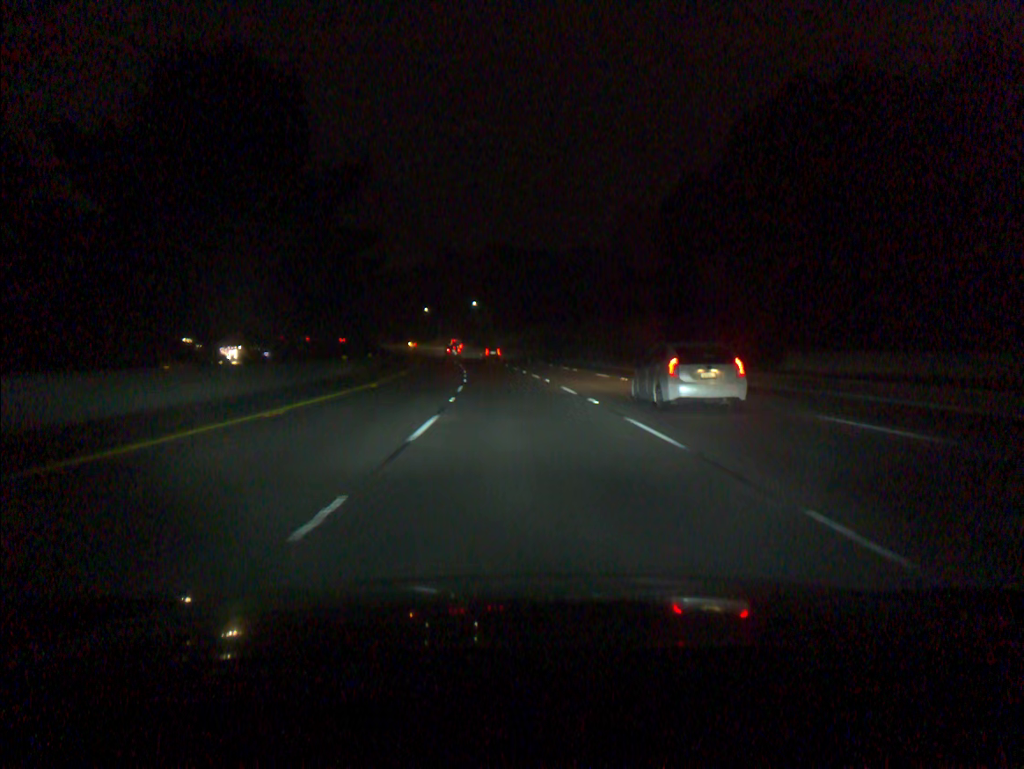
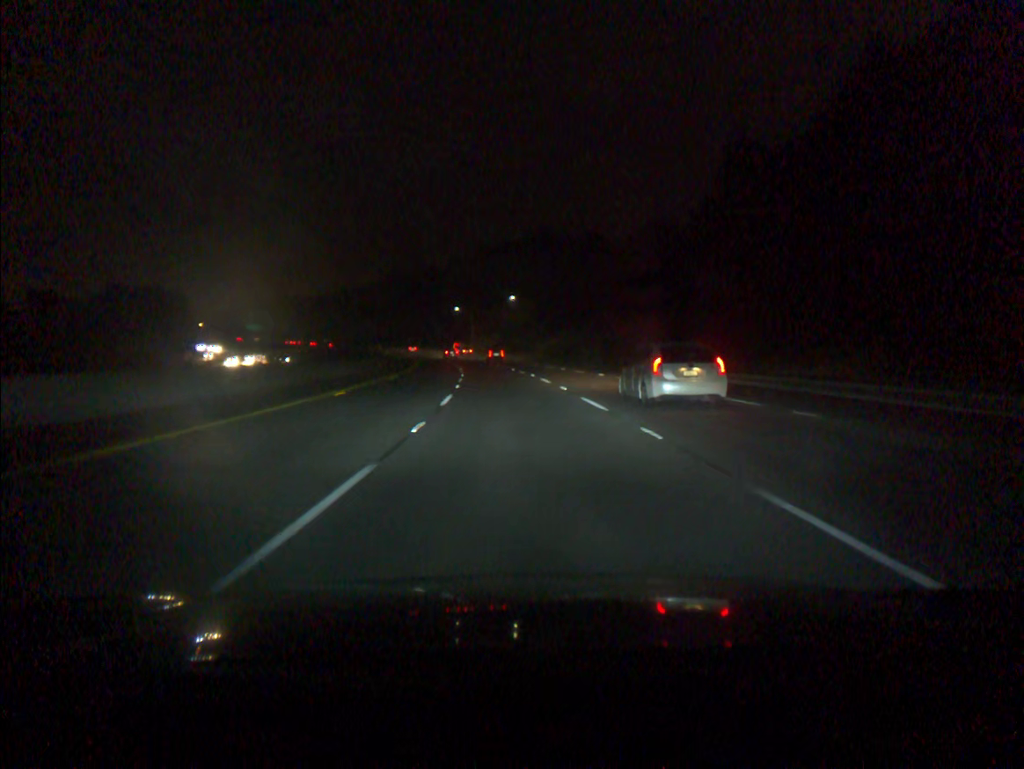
(-0.9, +36.4) m; -3°
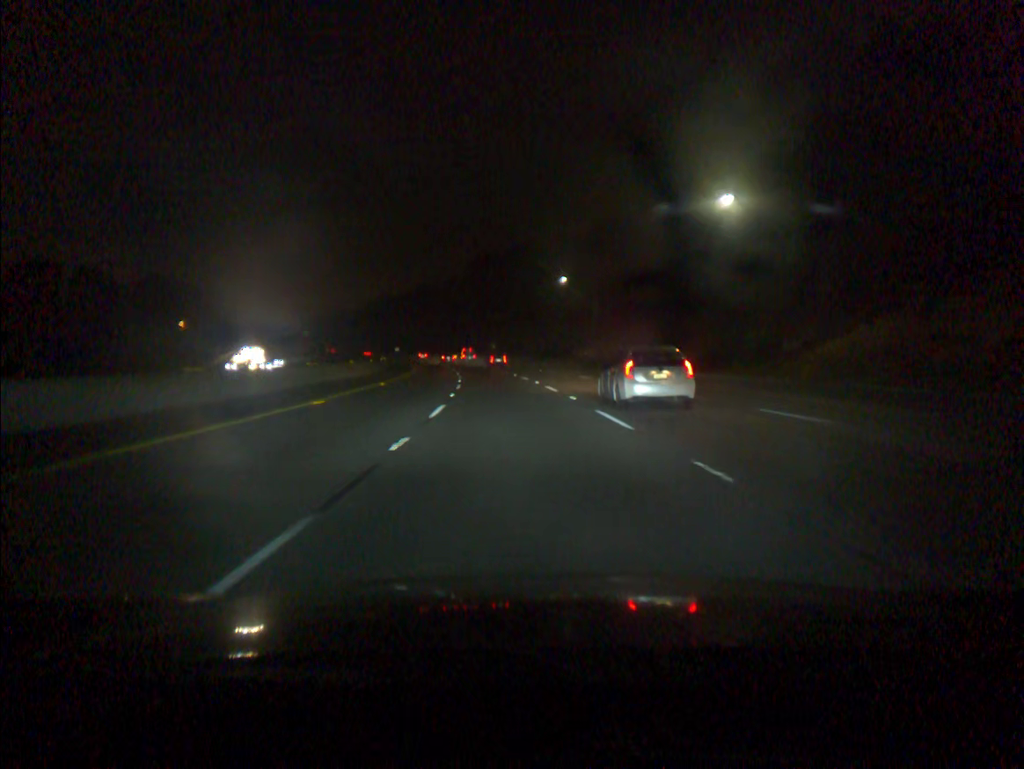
(-6.6, +90.3) m; -8°
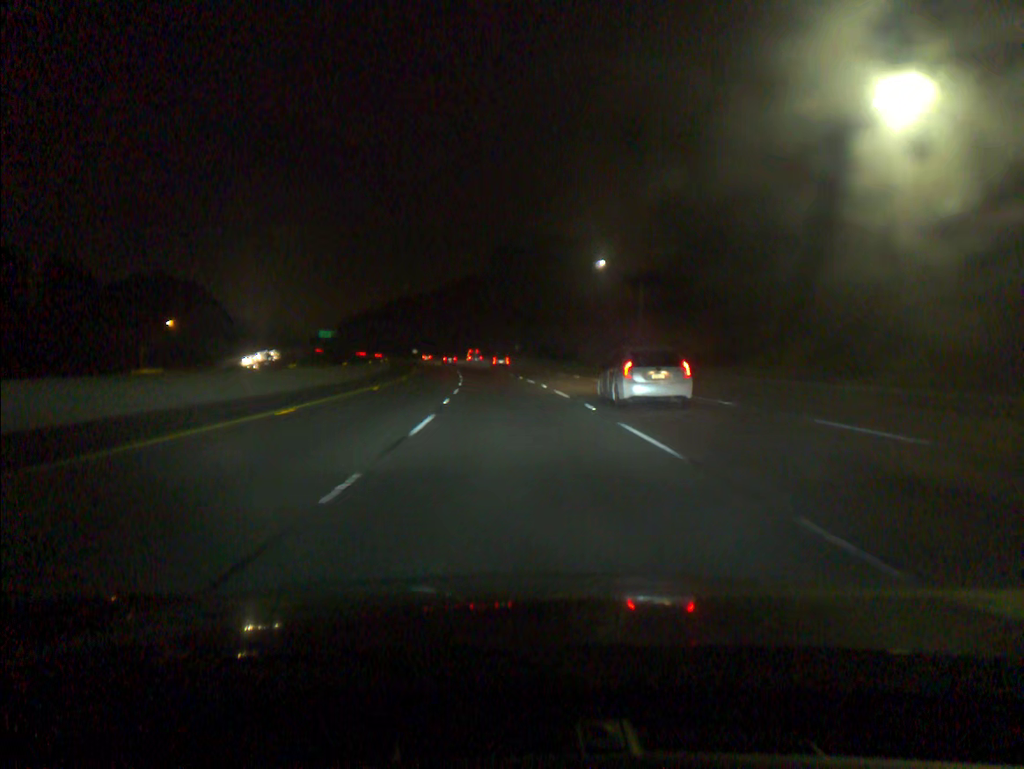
(-0.3, +18.1) m; -2°
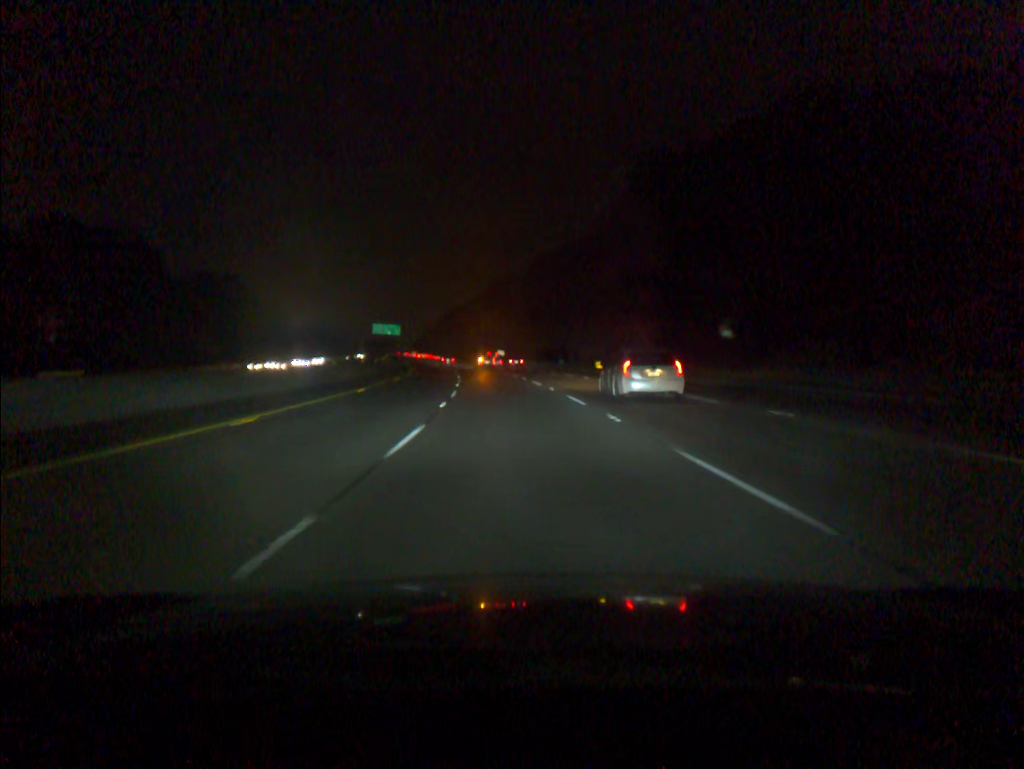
(-6.8, +90.8) m; -8°
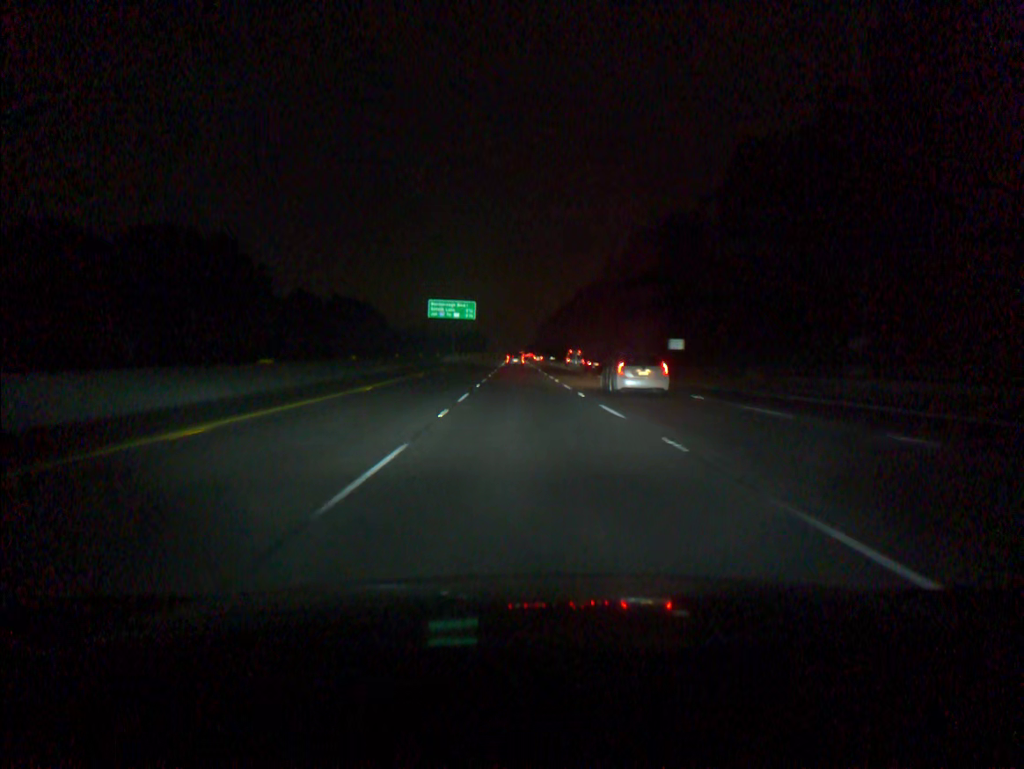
(-7.0, +91.0) m; -9°
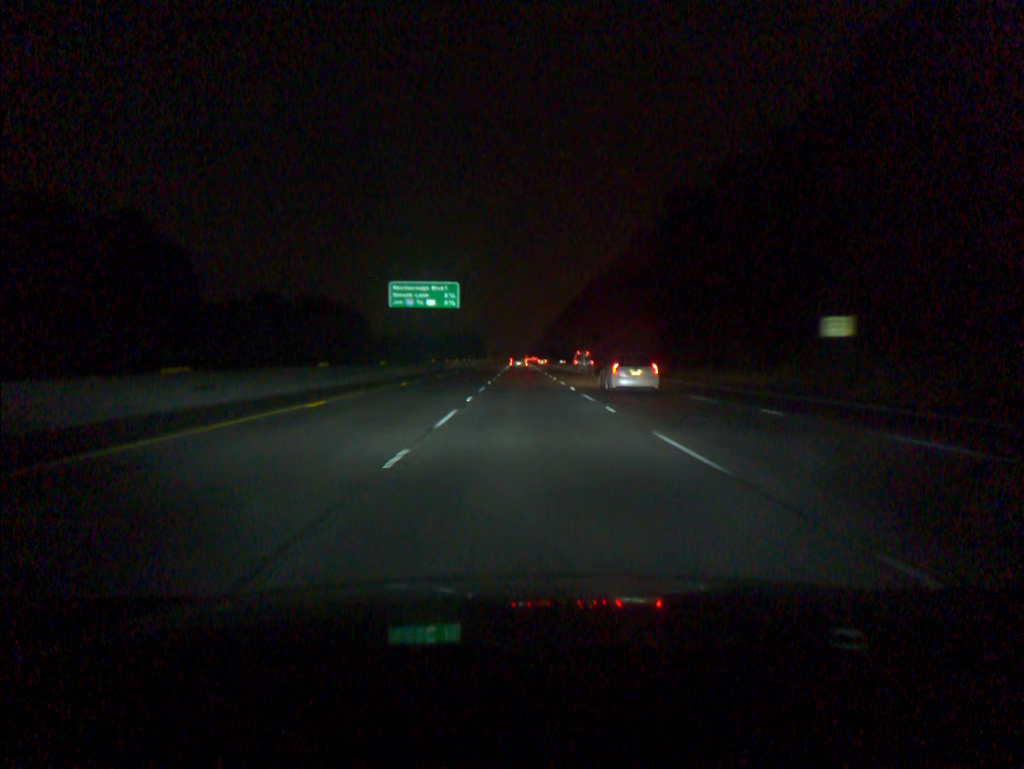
(-0.2, +36.4) m; 0°
